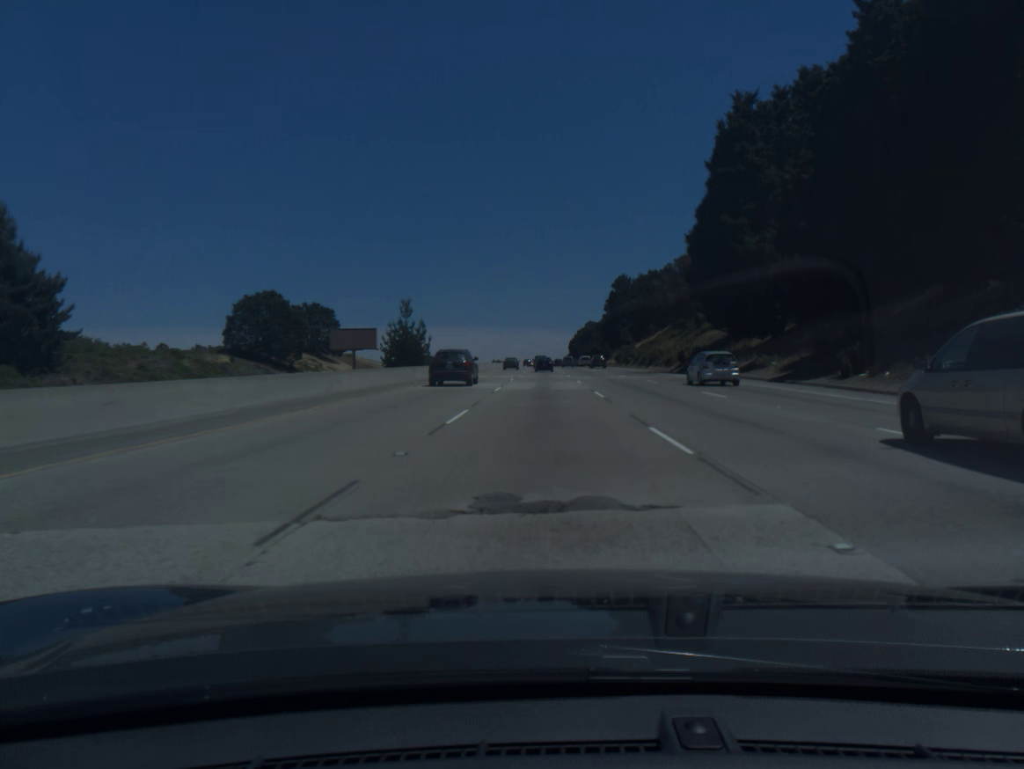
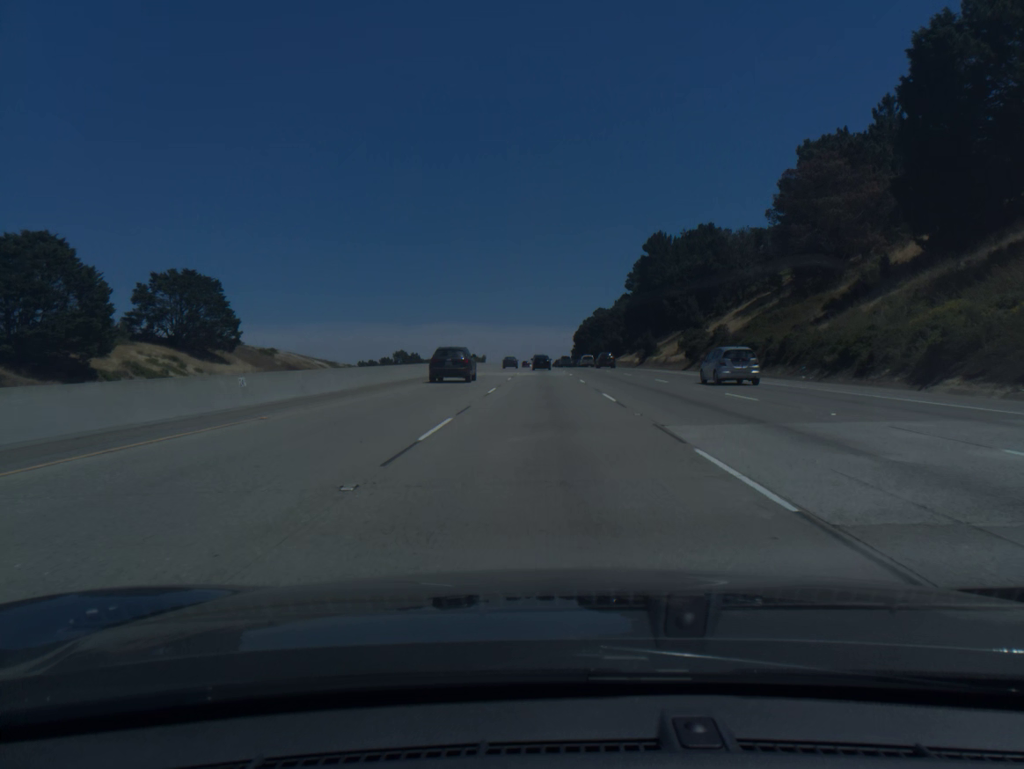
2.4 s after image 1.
(+0.2, +76.6) m; 0°
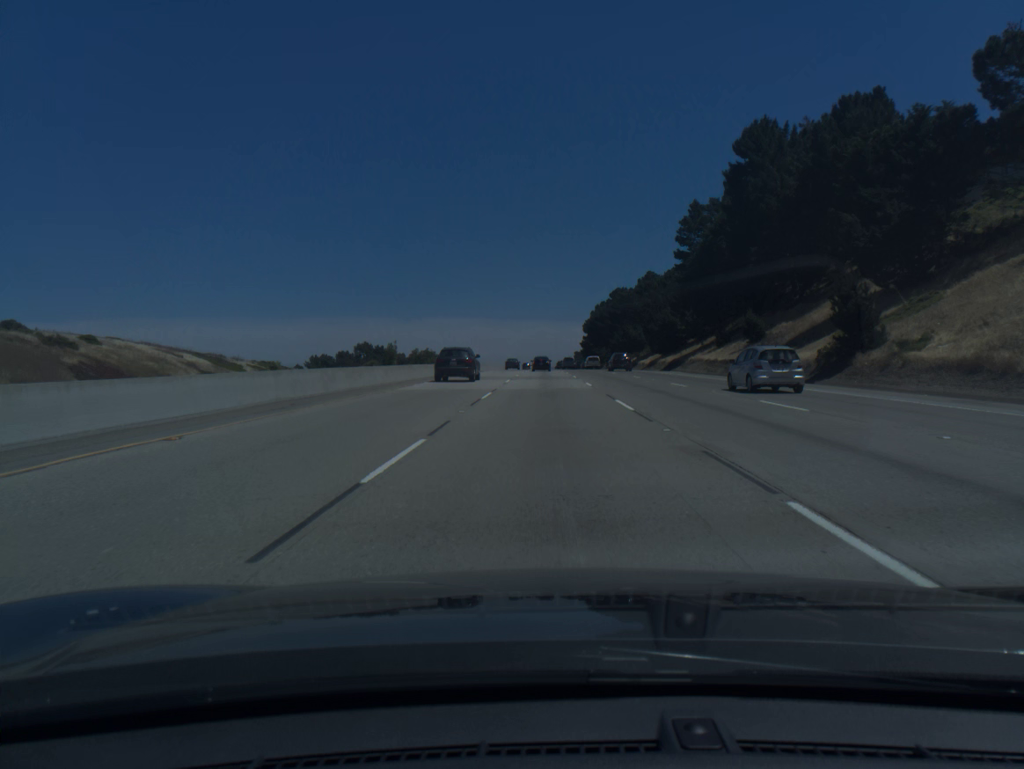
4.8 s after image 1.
(0.0, +76.8) m; 0°
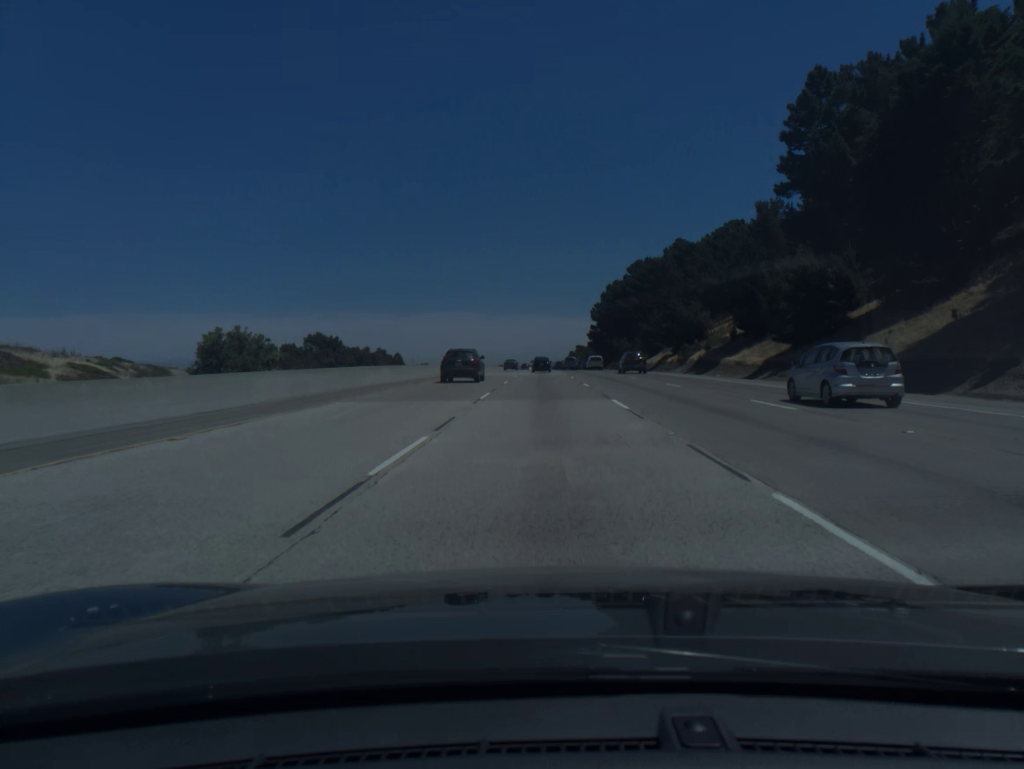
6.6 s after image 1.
(+0.1, +58.1) m; 0°
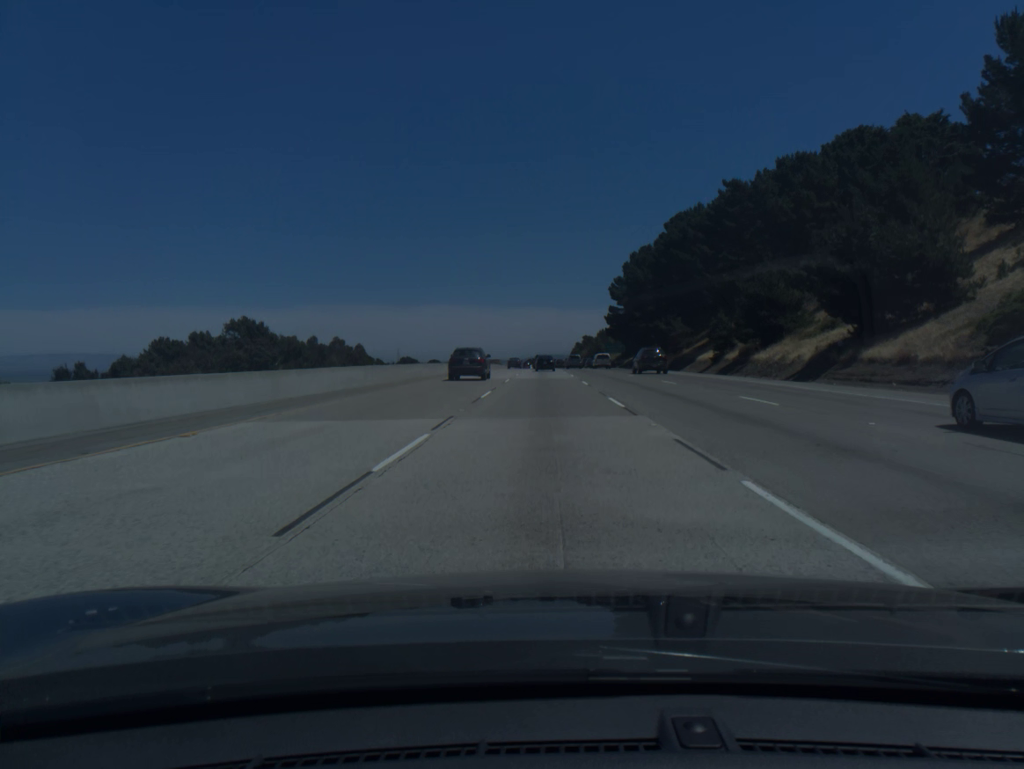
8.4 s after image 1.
(+0.1, +58.0) m; 0°
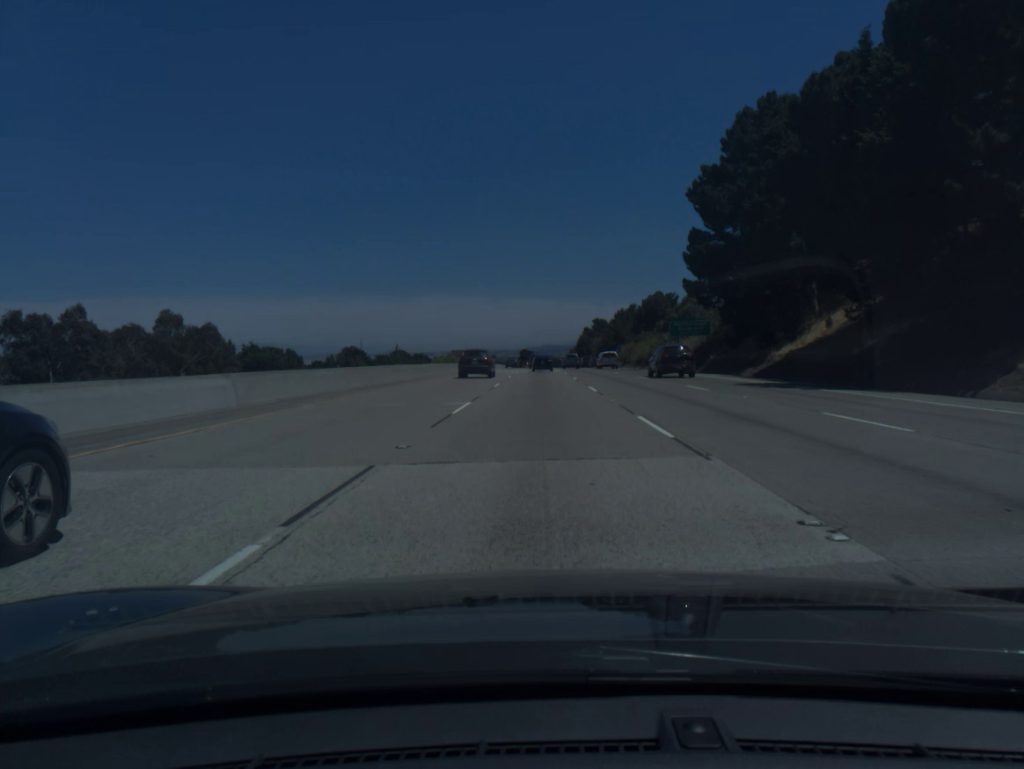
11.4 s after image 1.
(-0.2, +94.8) m; 0°
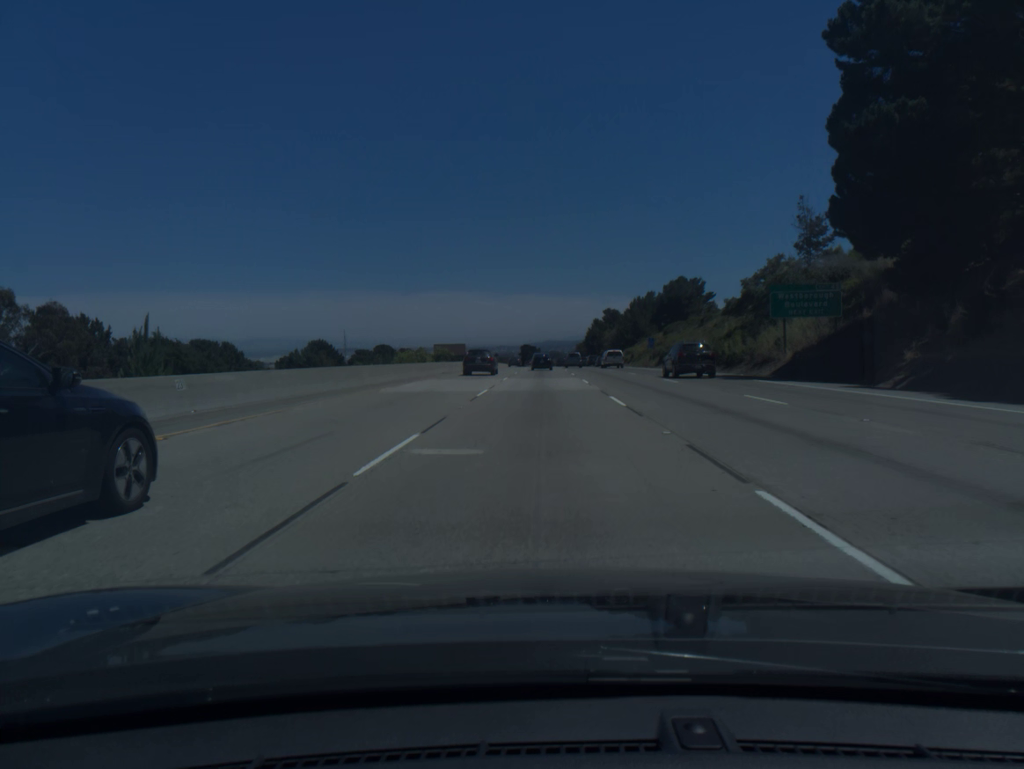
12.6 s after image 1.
(-0.1, +37.6) m; 0°
